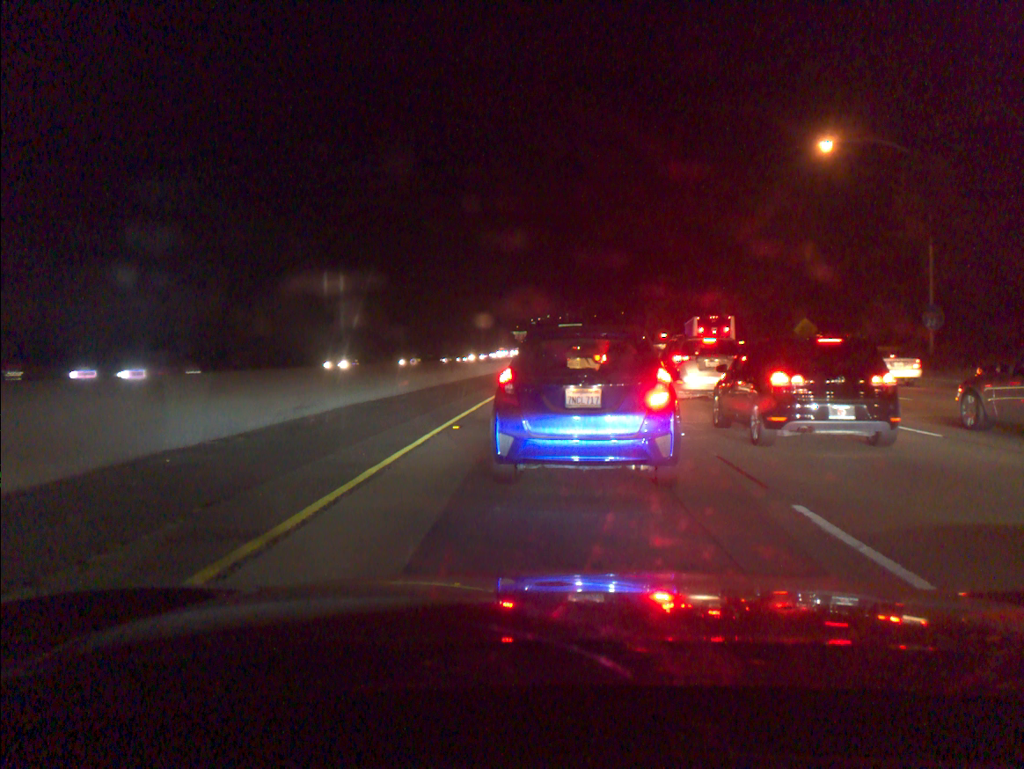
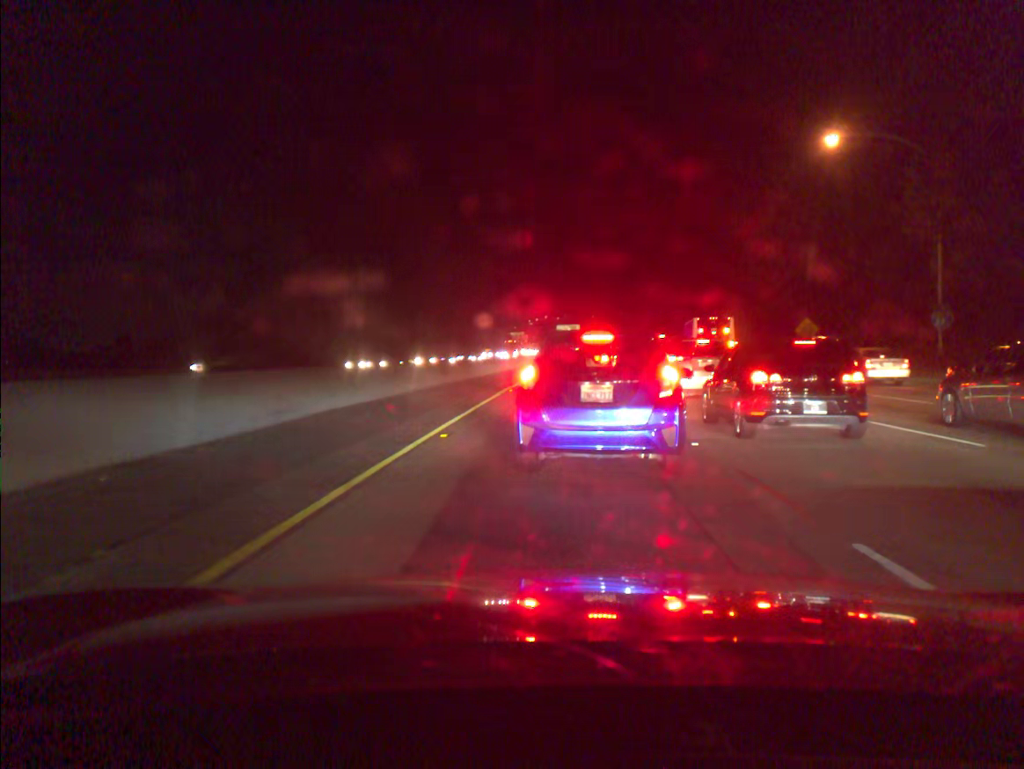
(+0.1, +1.2) m; 0°
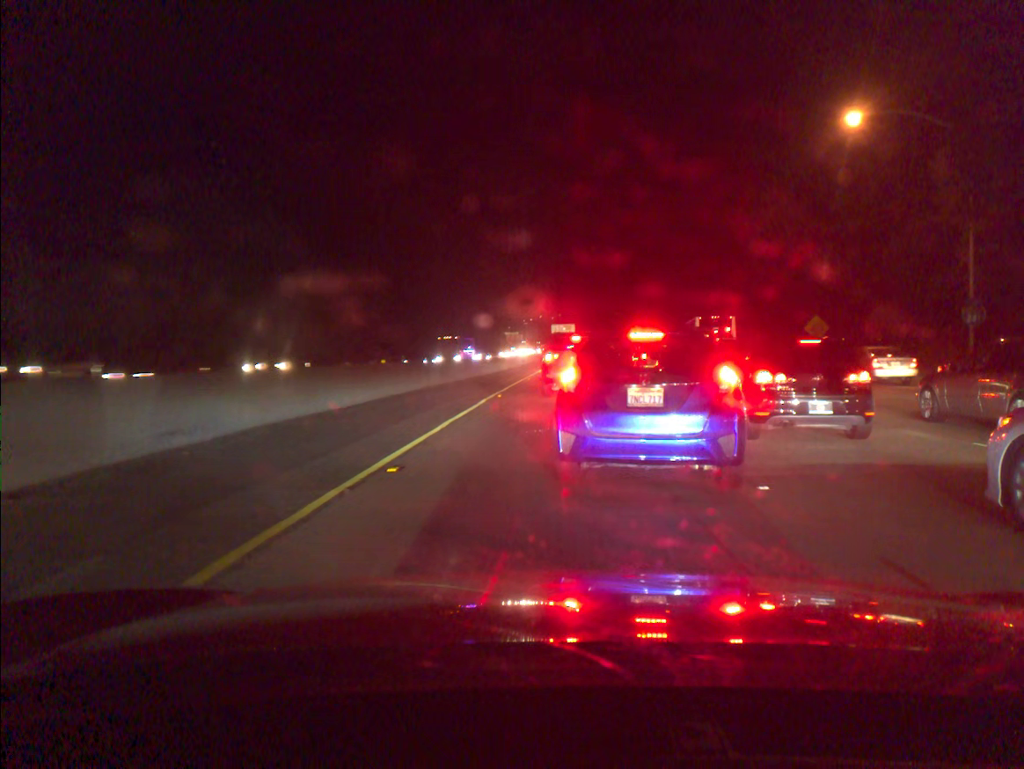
(+0.2, +3.5) m; 0°
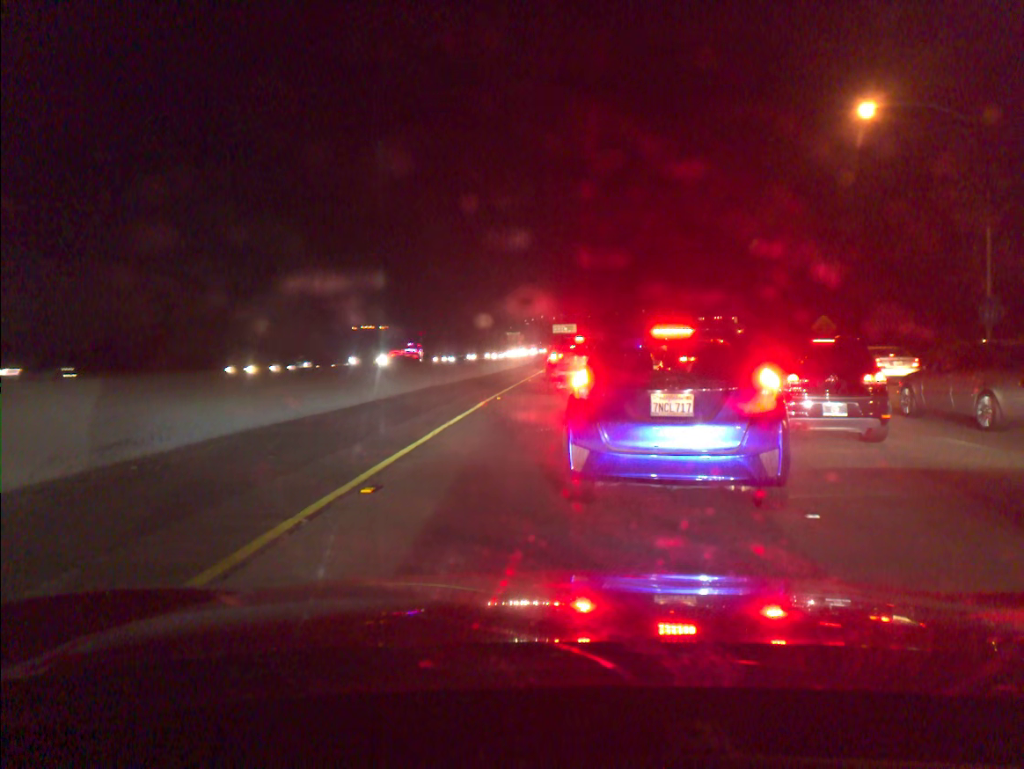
(+0.1, +1.3) m; 0°
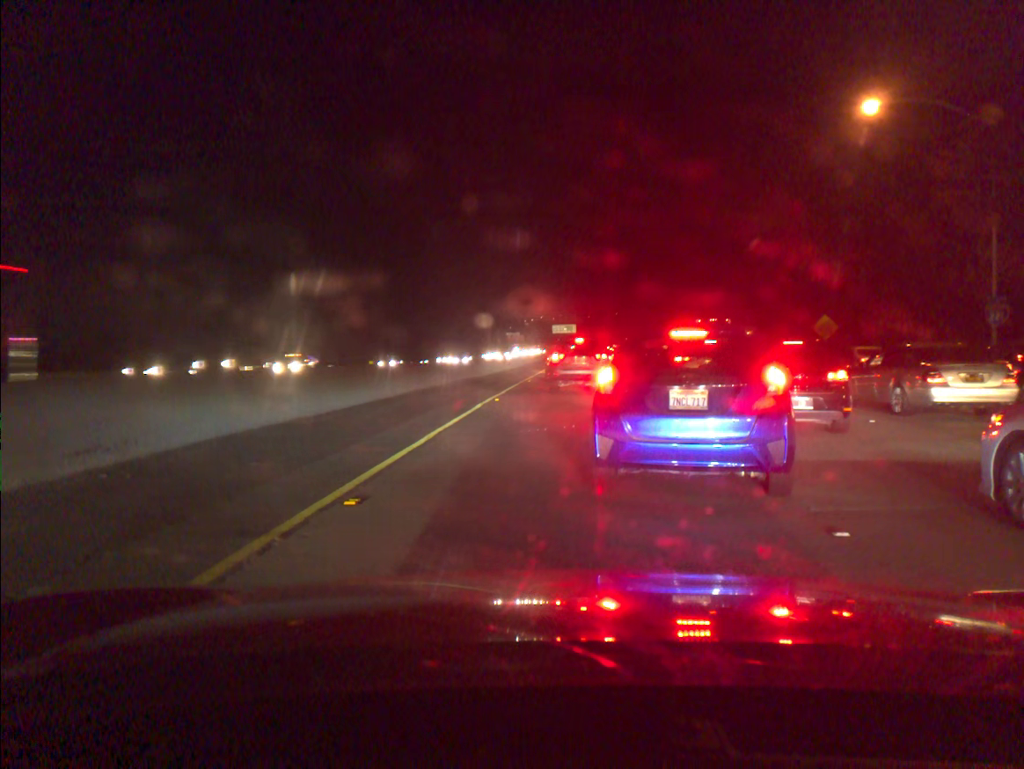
(0.0, +0.6) m; 0°
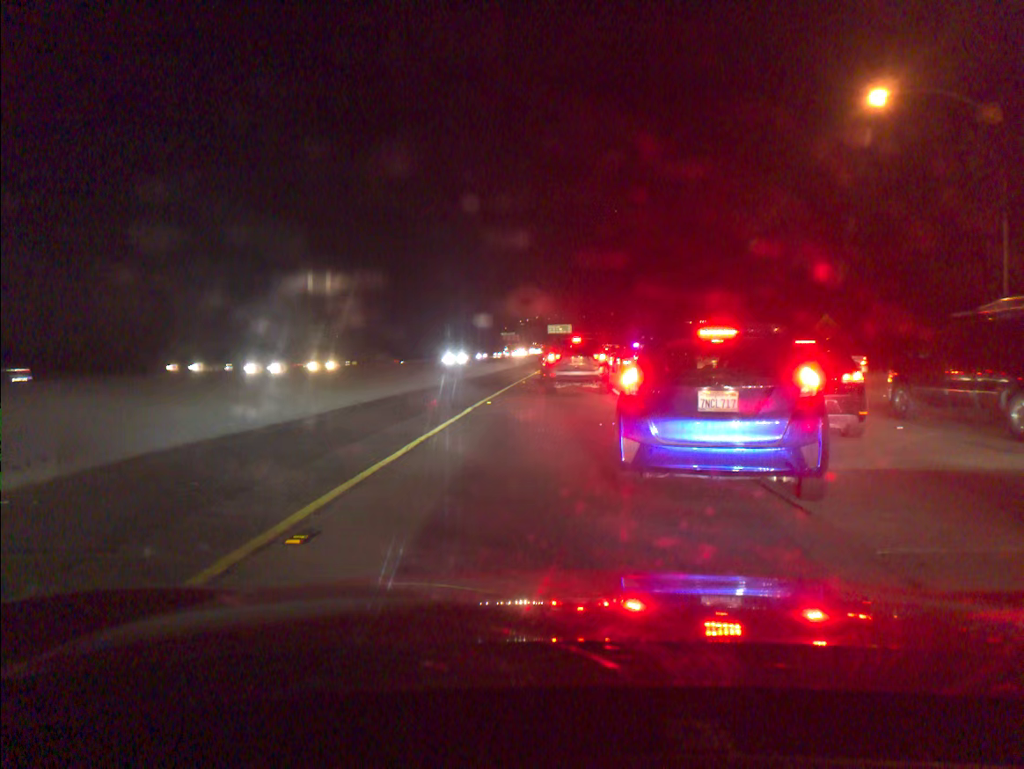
(+0.1, +1.3) m; +1°
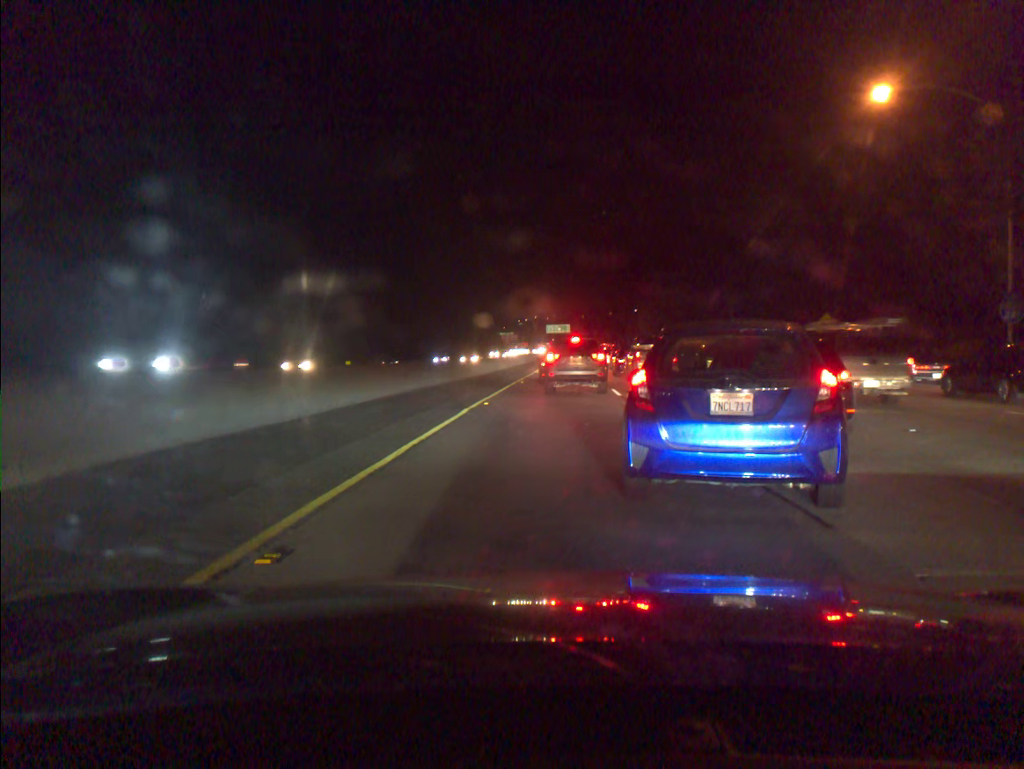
(0.0, +0.5) m; +1°
